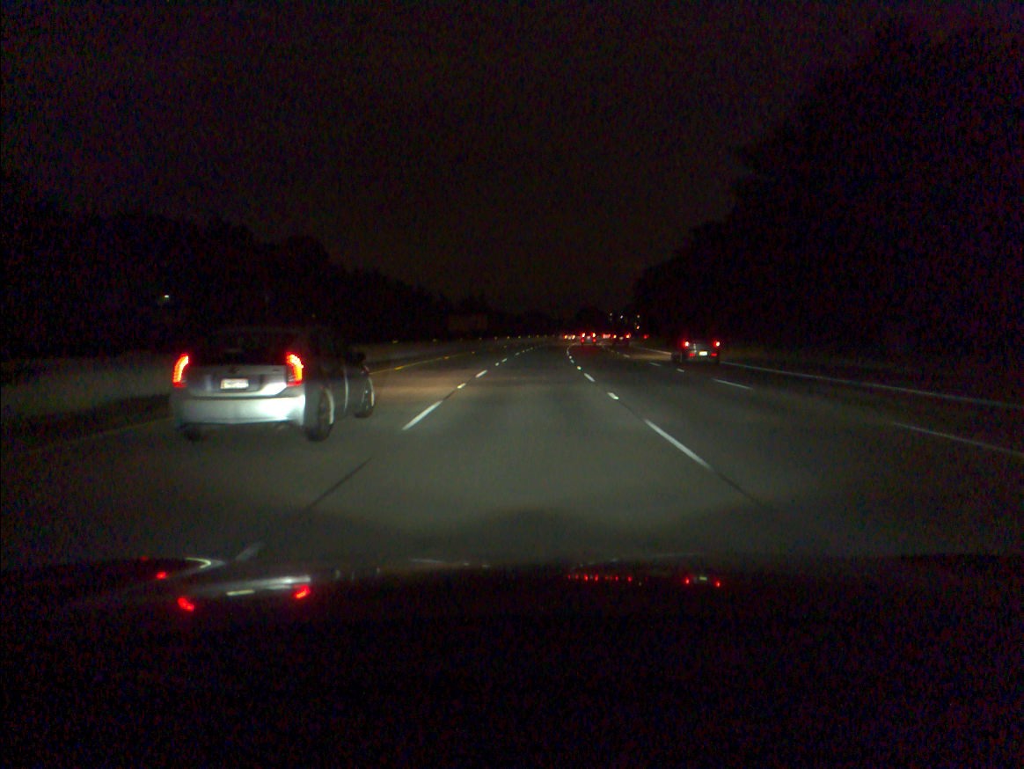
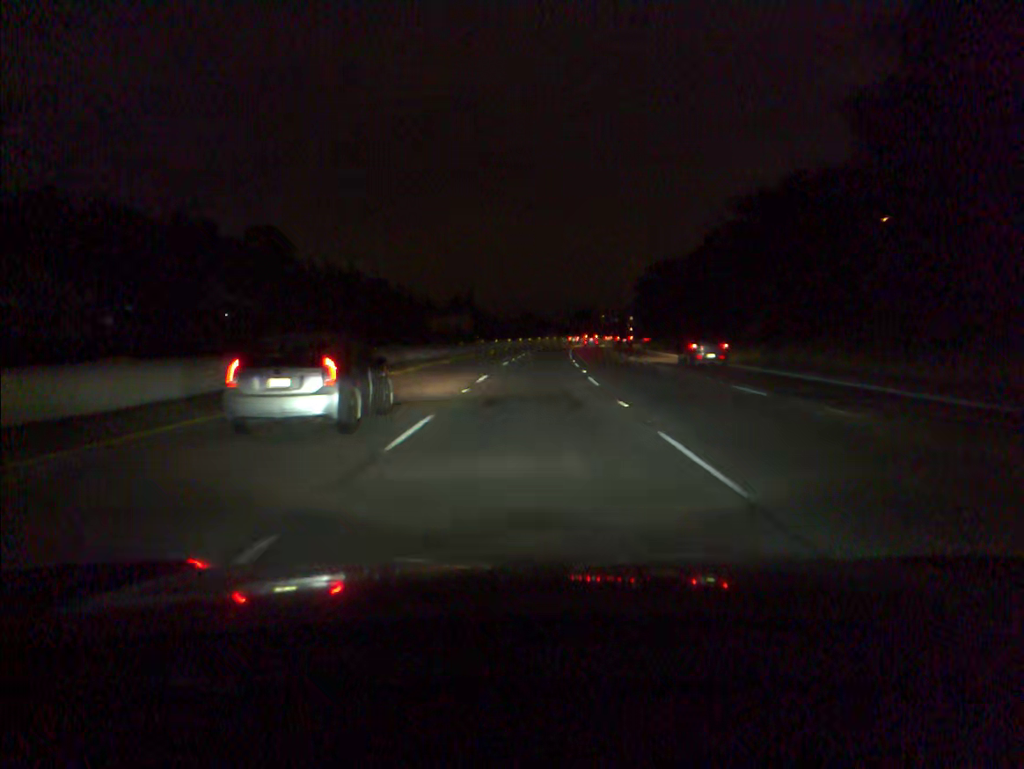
(+0.1, +16.0) m; +1°
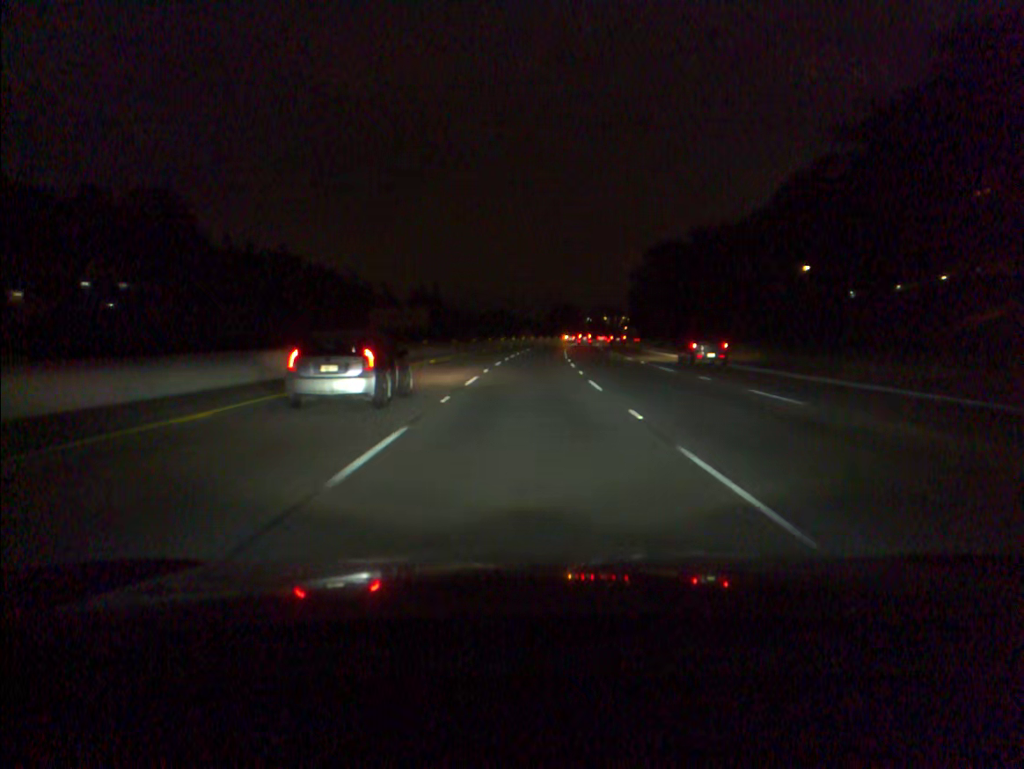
(+0.6, +32.0) m; +2°
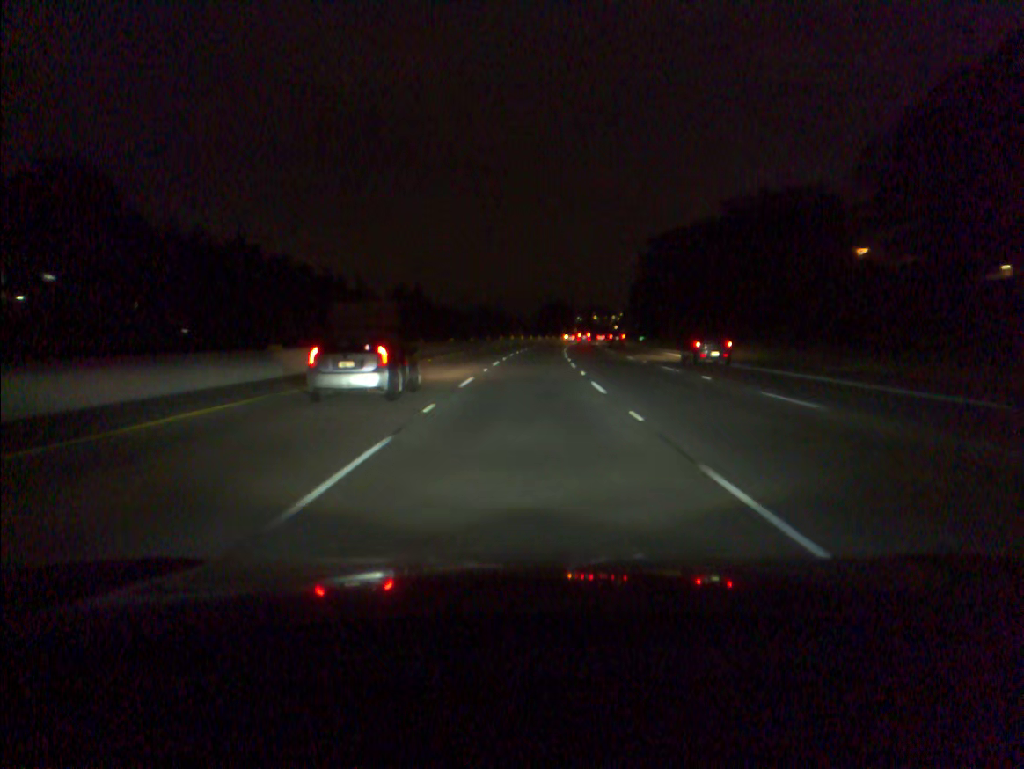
(+0.1, +16.1) m; +1°
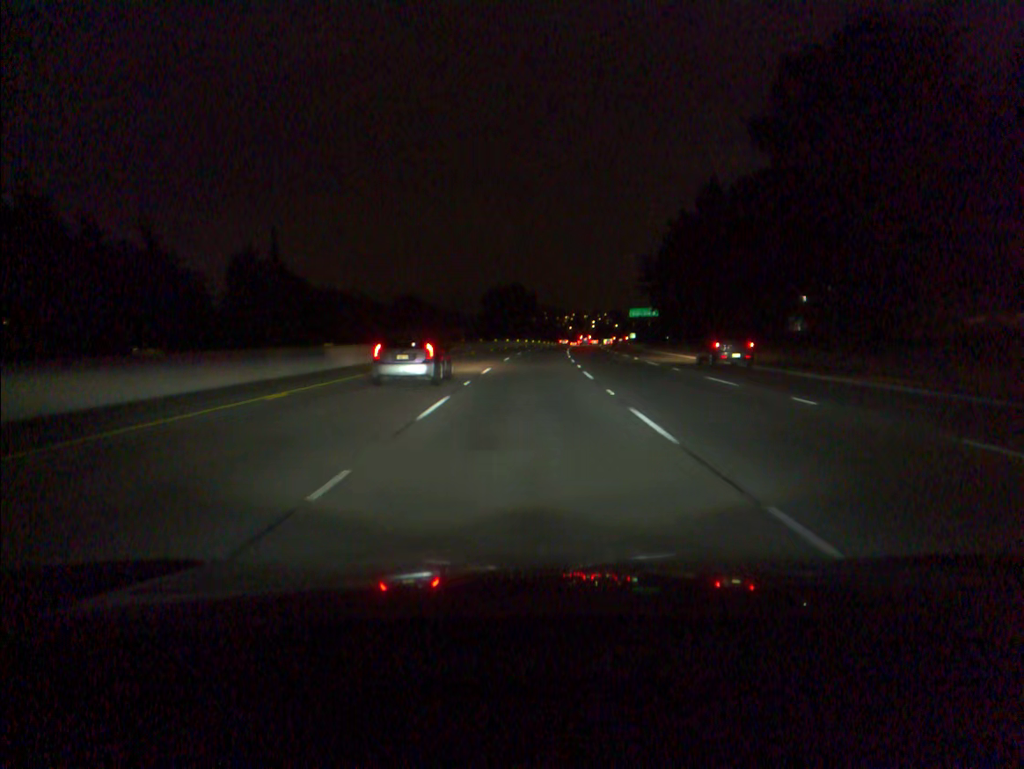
(+2.6, +81.2) m; +4°
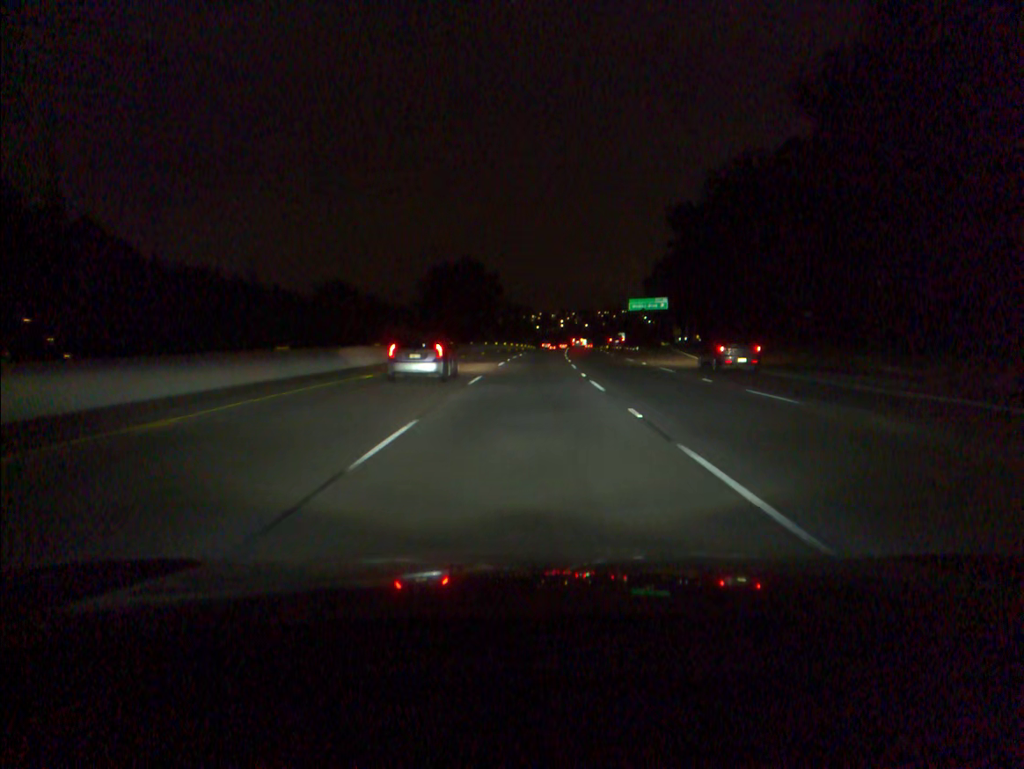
(+1.0, +48.7) m; +2°
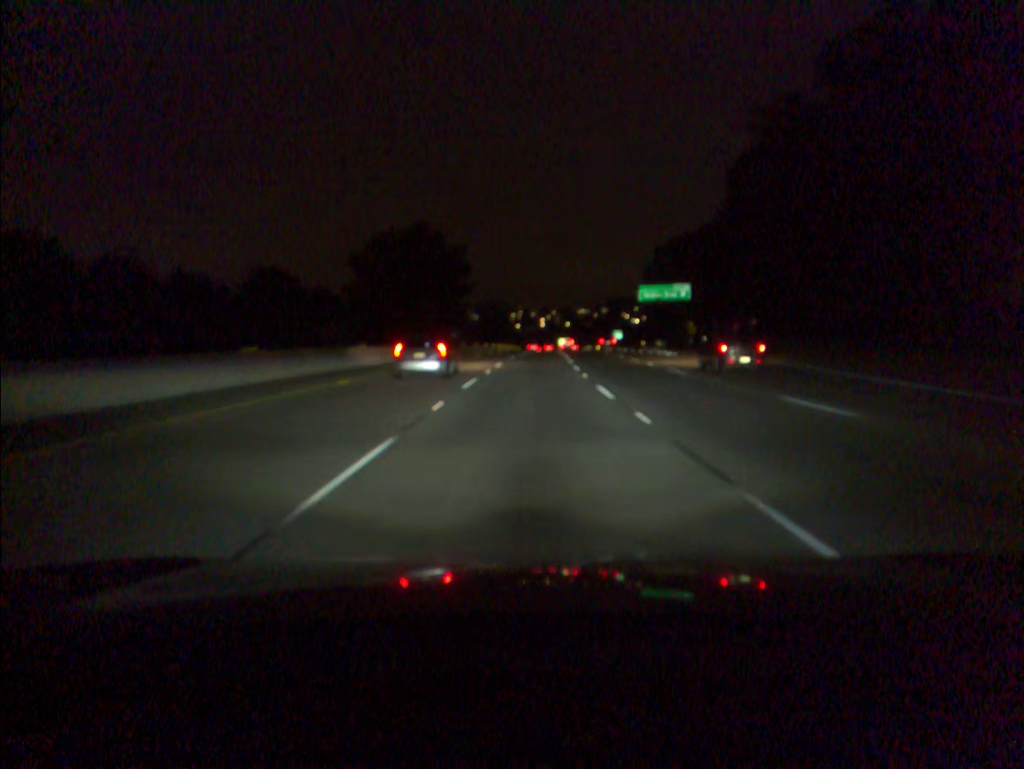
(+0.5, +32.5) m; +2°
